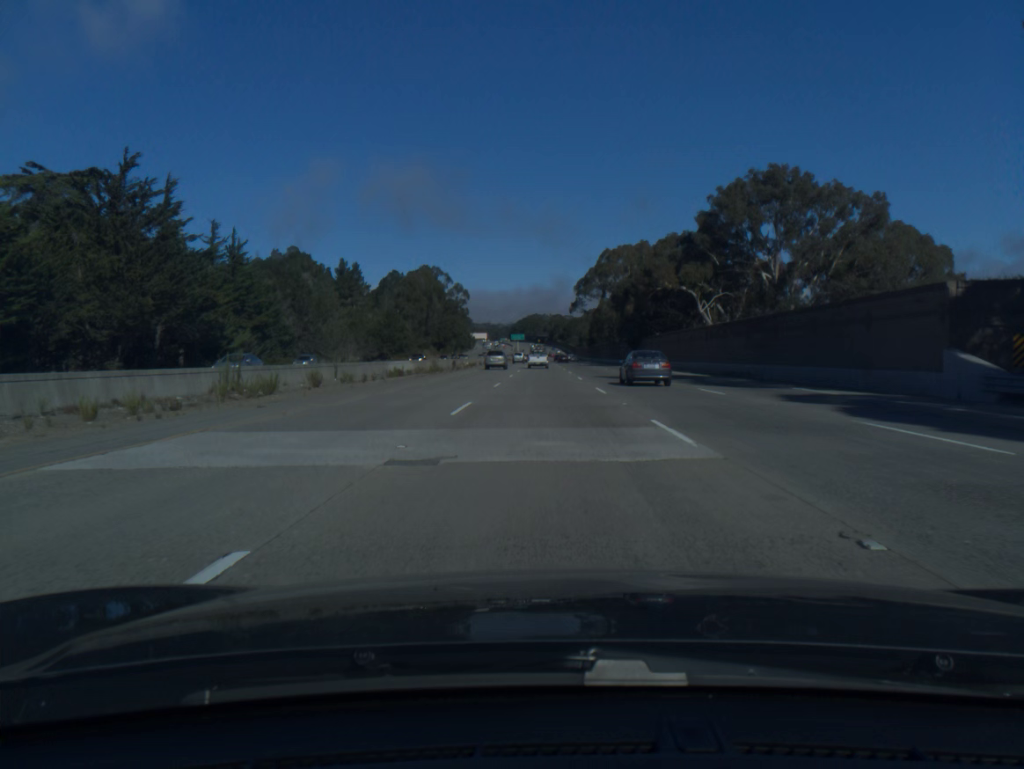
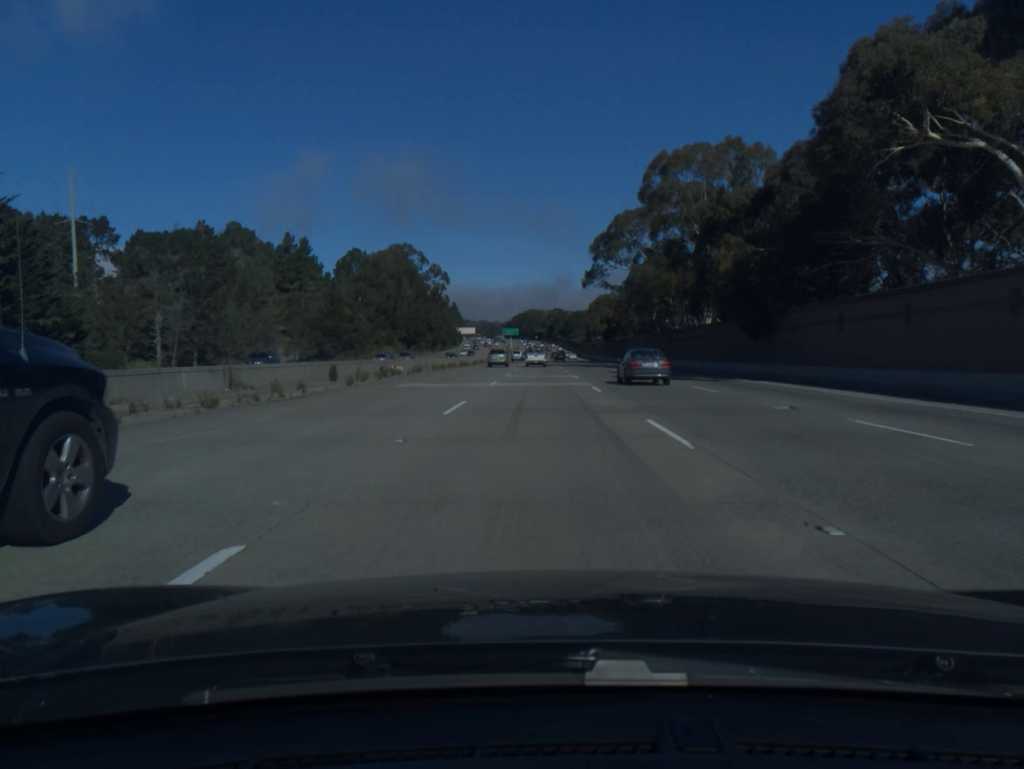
(+0.1, +58.4) m; 0°
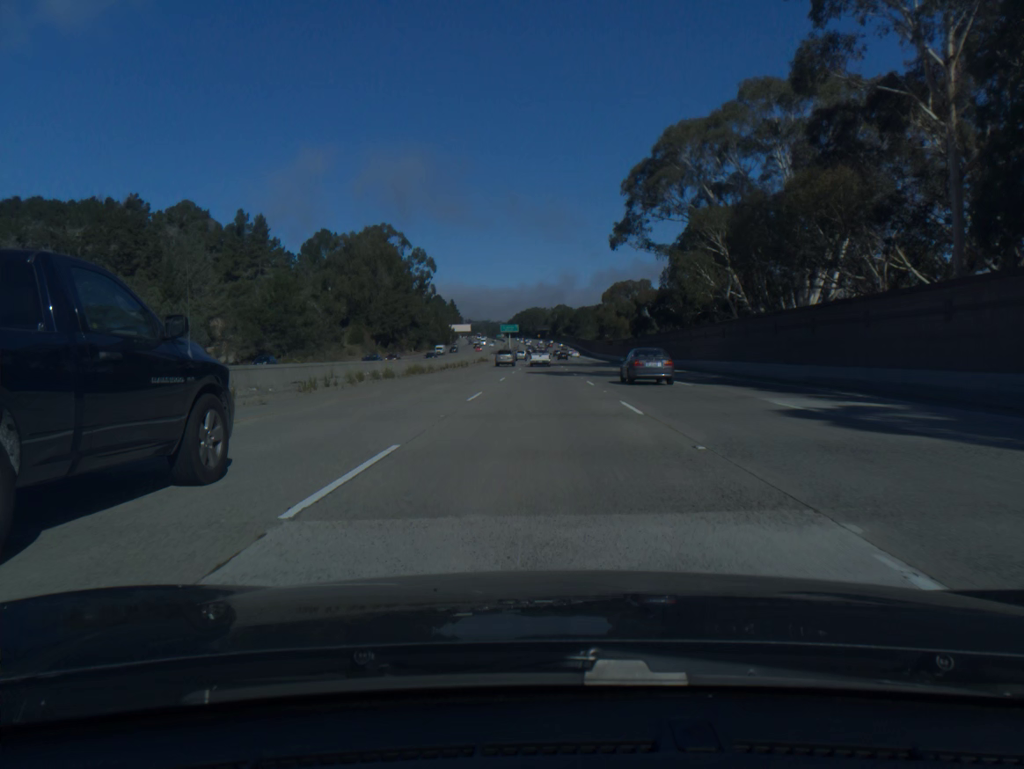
(-0.1, +39.1) m; 0°
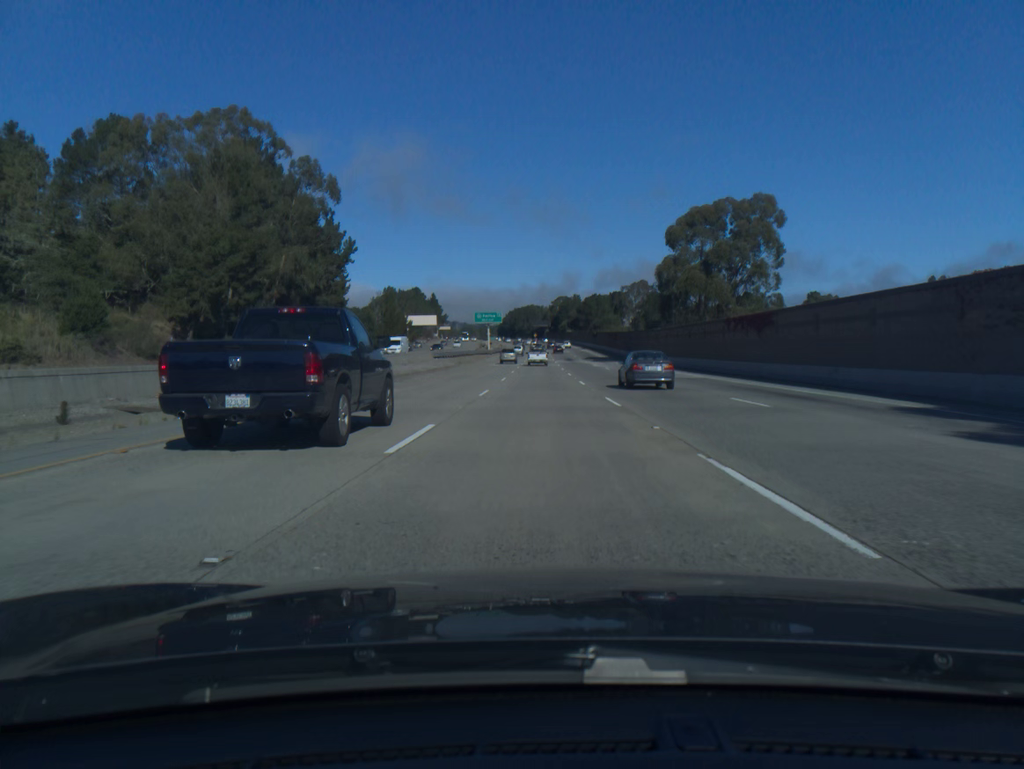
(+0.1, +98.3) m; 0°
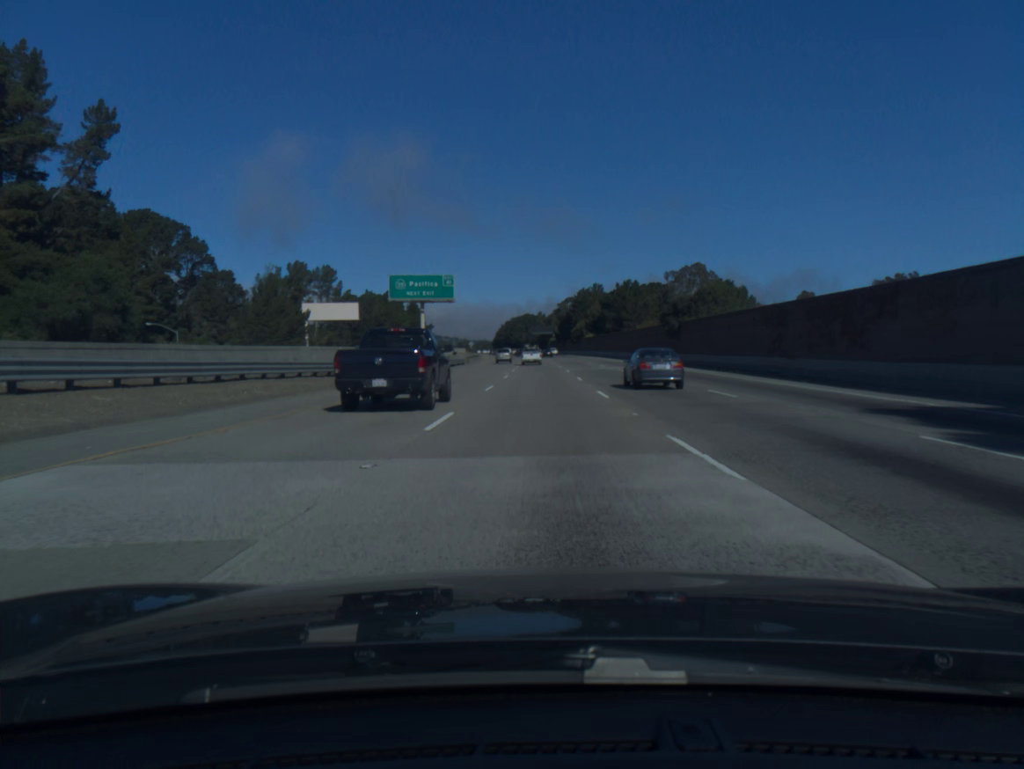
(-0.2, +99.2) m; 0°
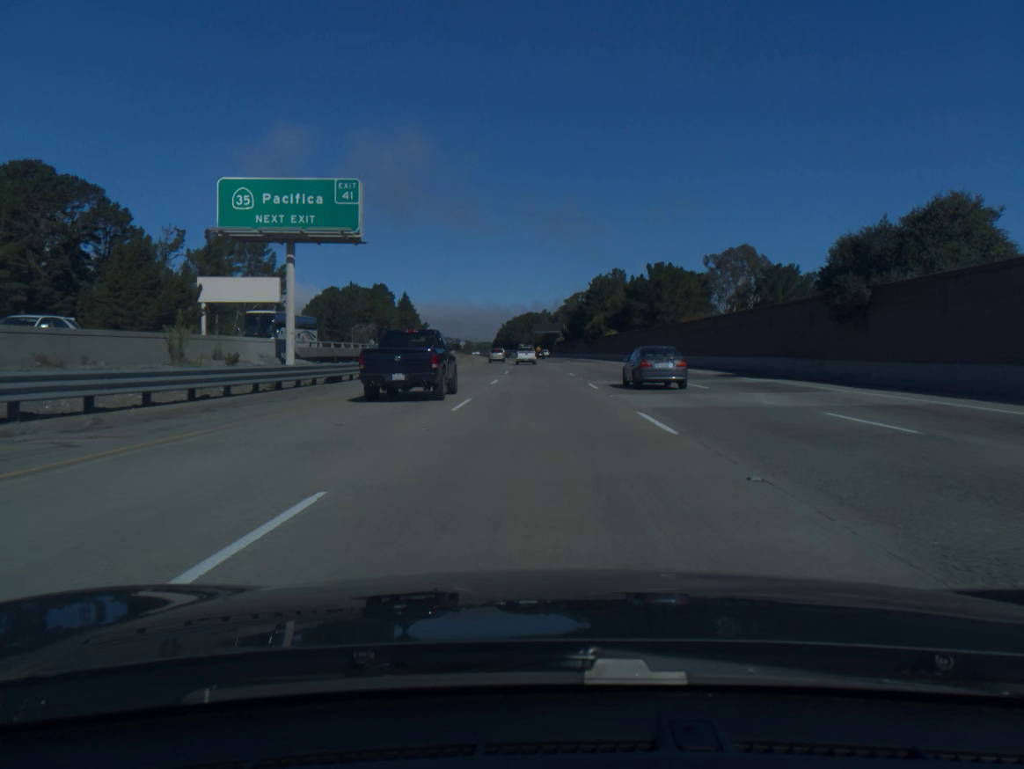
(+0.1, +39.6) m; 0°
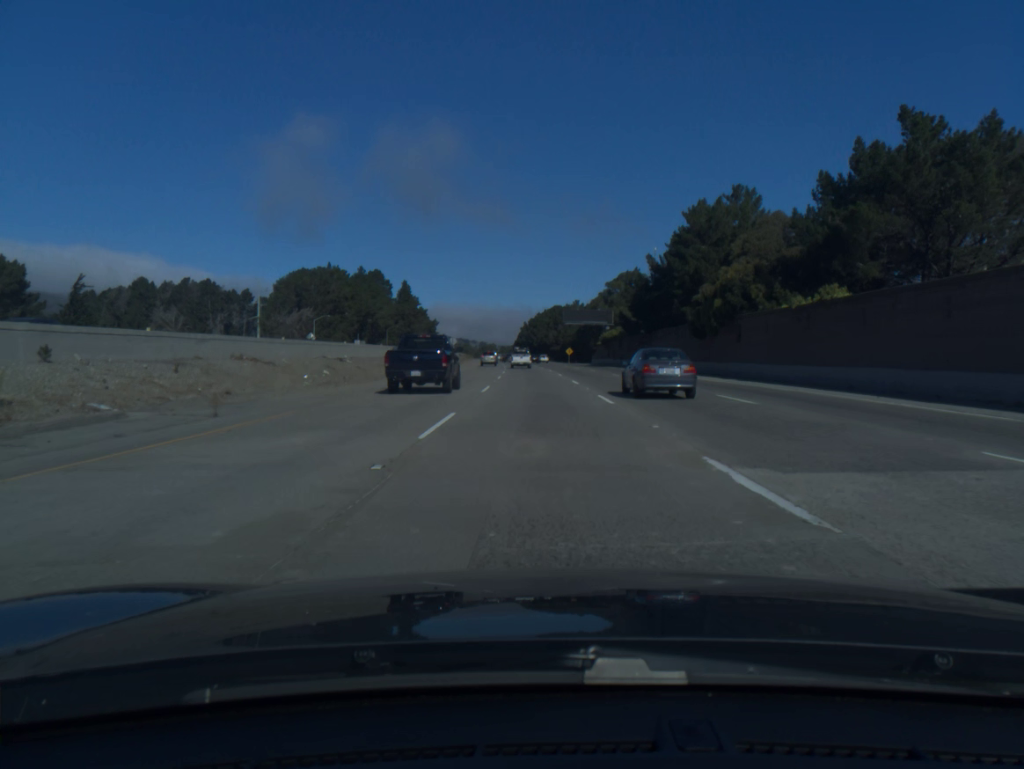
(-1.0, +79.2) m; -2°
